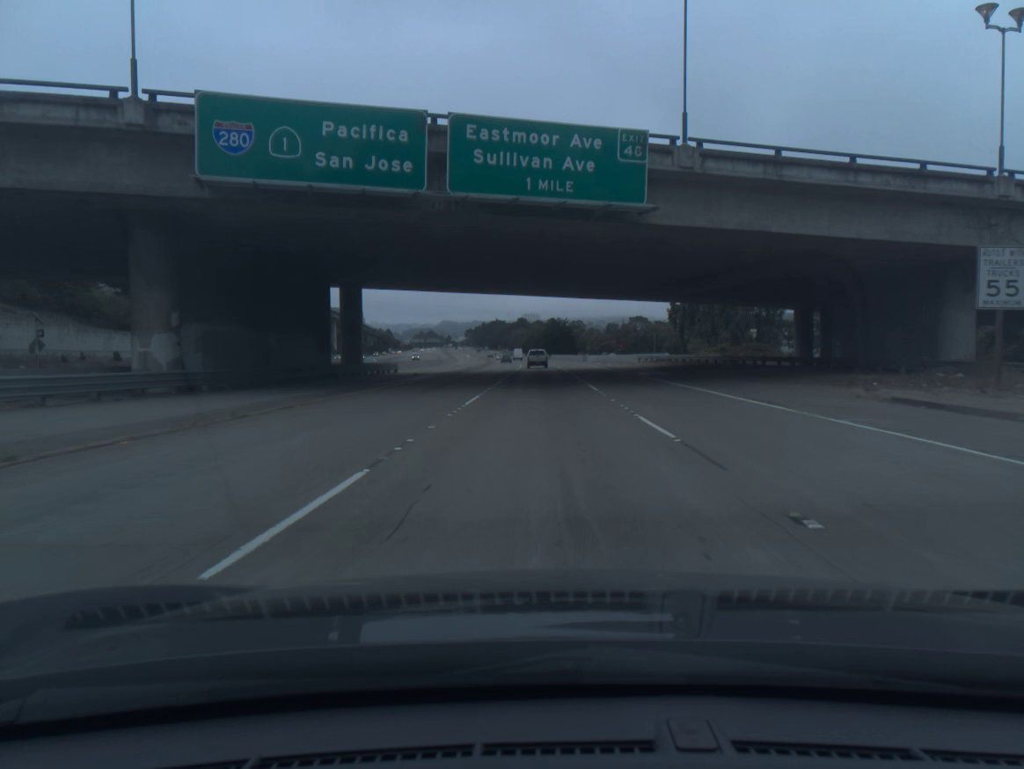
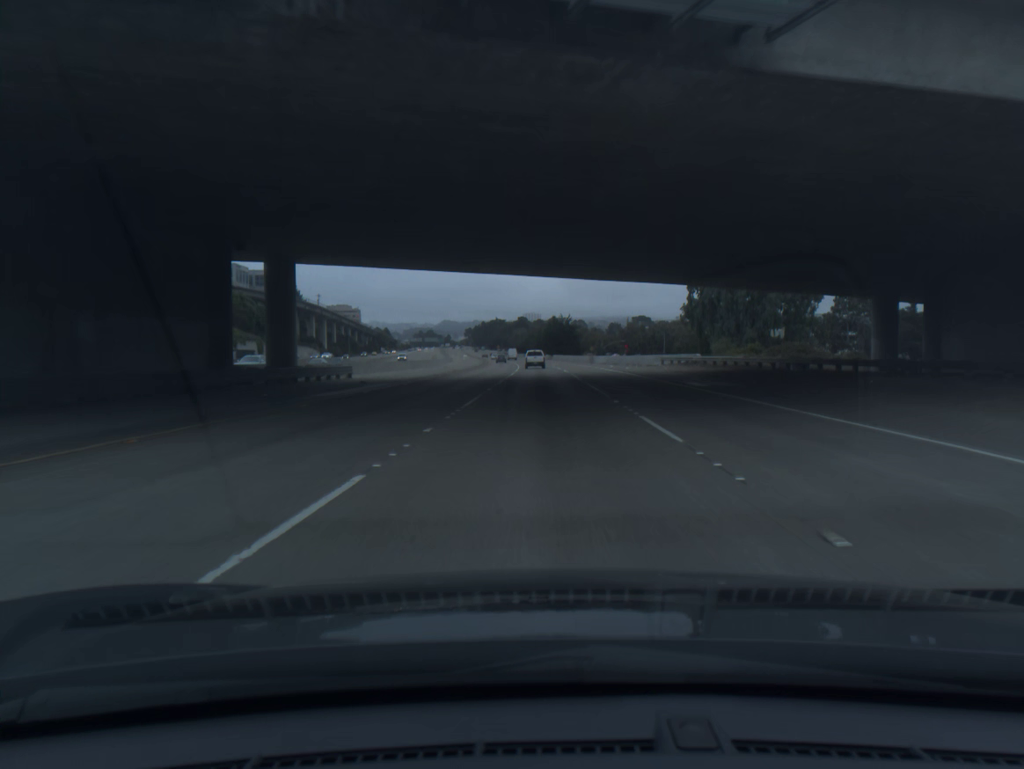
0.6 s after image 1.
(0.0, +15.0) m; 0°
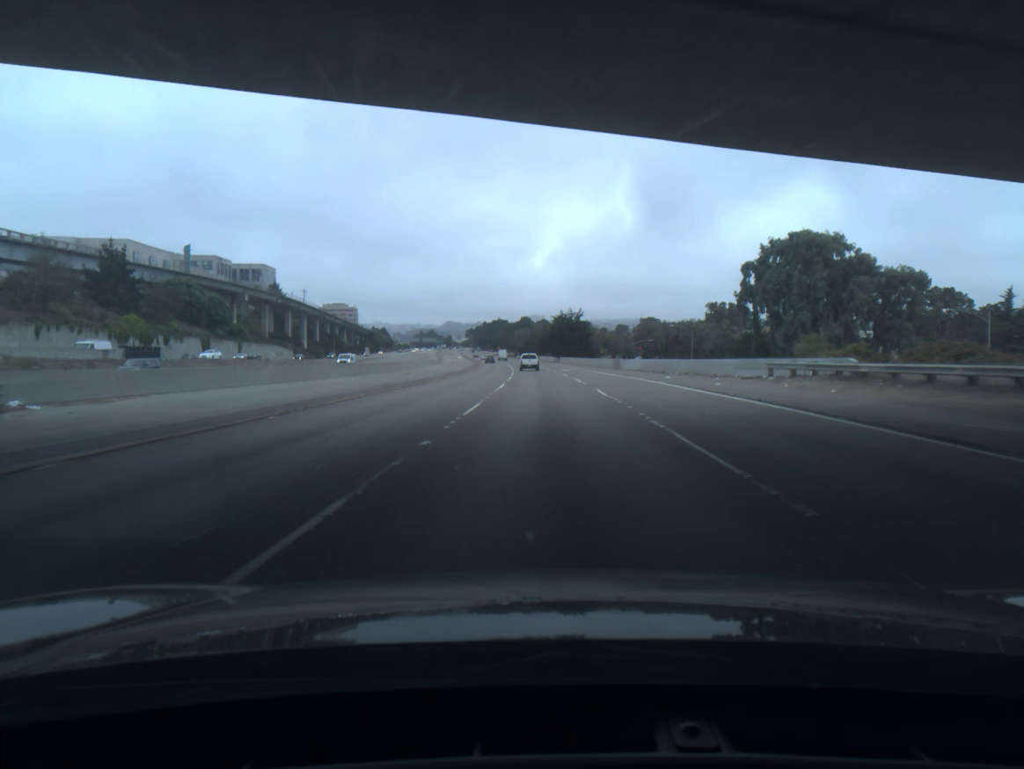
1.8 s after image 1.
(-0.1, +30.4) m; 0°
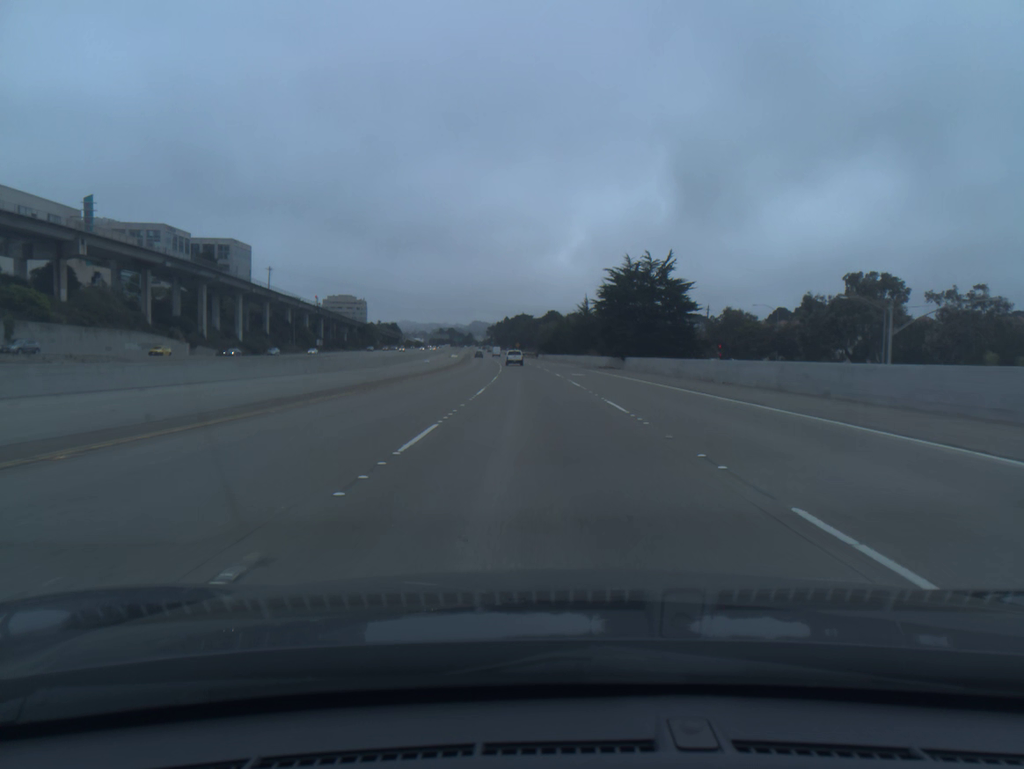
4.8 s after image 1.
(-0.9, +78.8) m; -2°
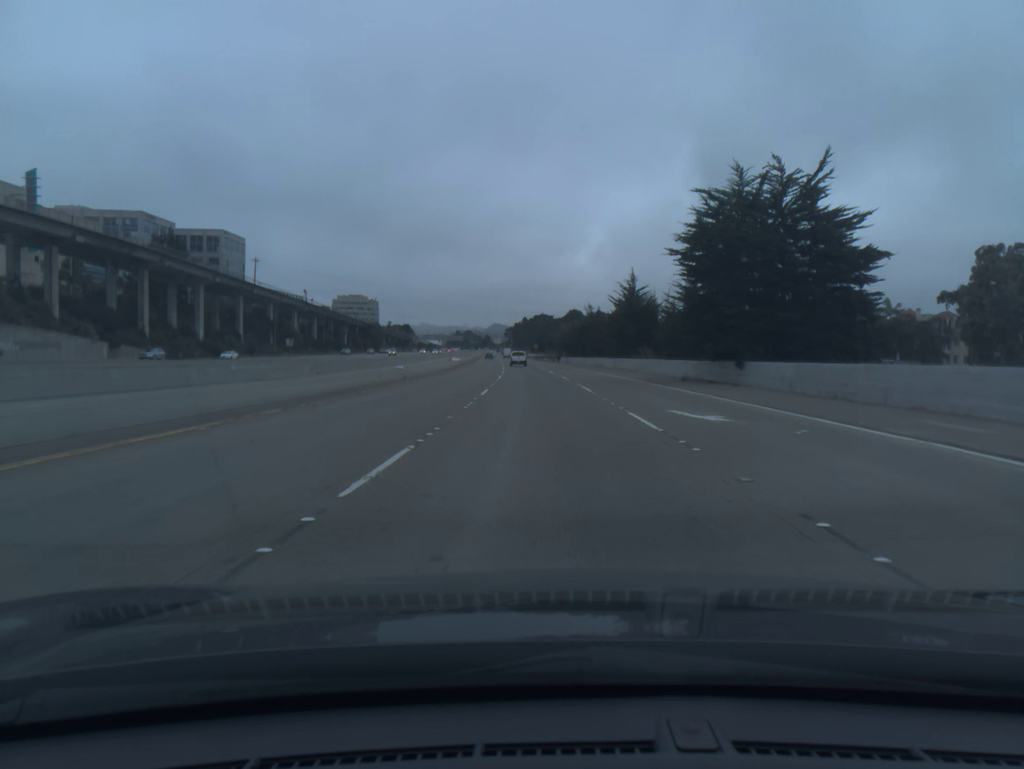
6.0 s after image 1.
(-0.4, +32.7) m; -1°
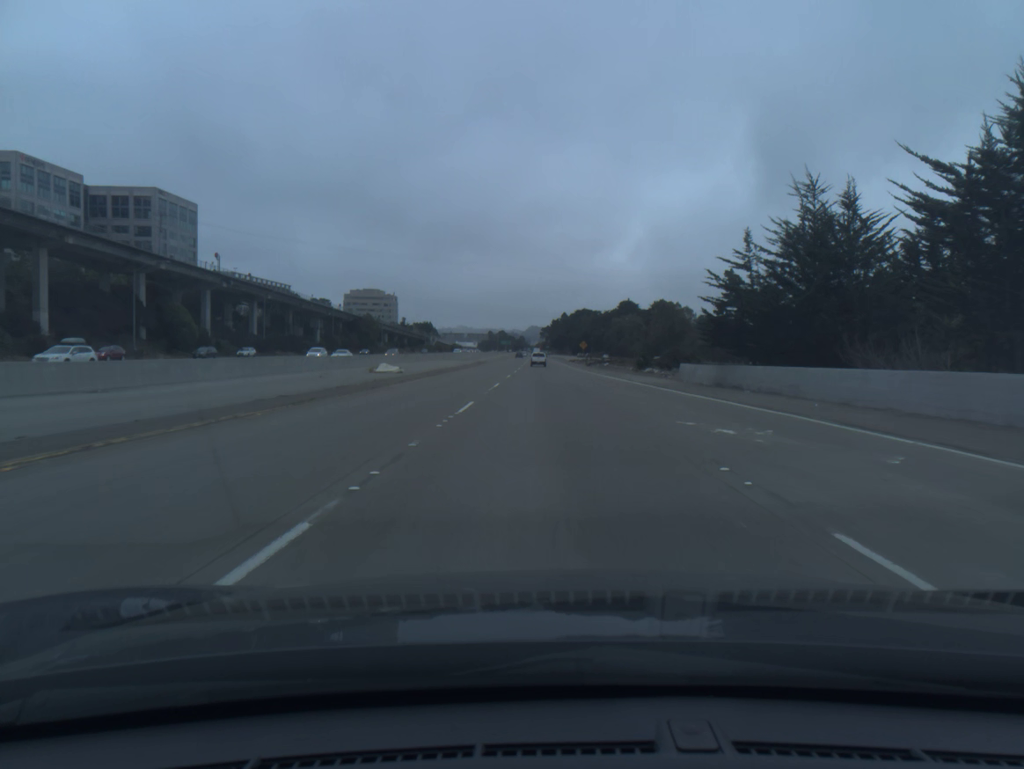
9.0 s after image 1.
(-2.2, +83.9) m; -3°
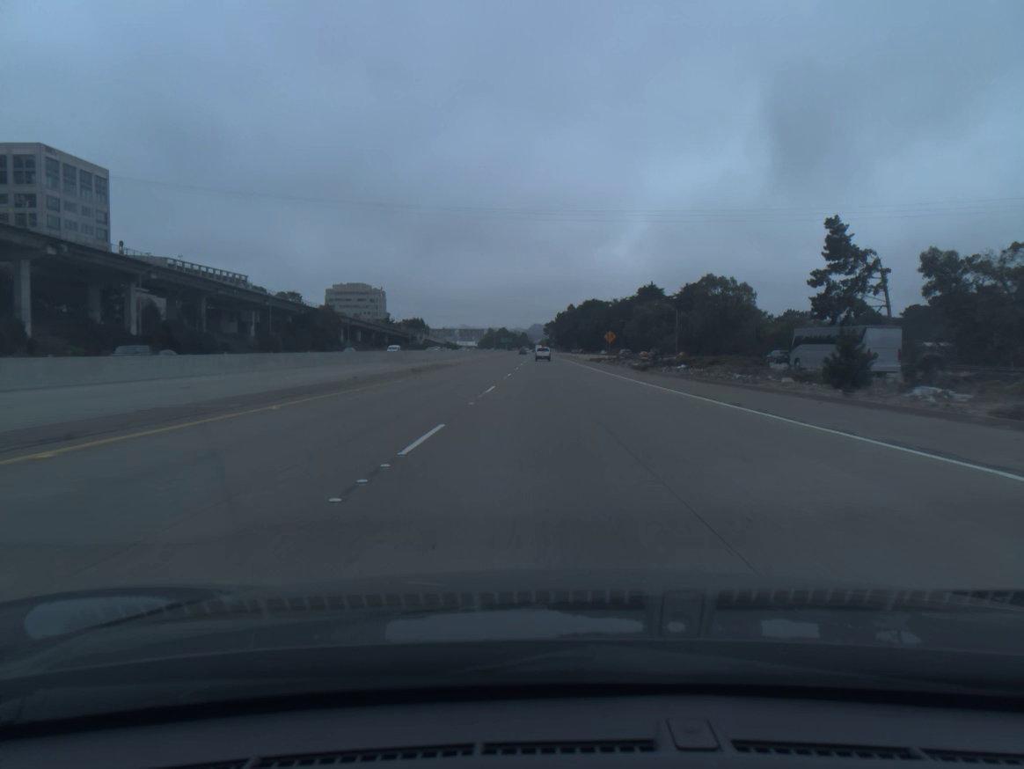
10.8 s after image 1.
(-0.2, +51.1) m; 0°
